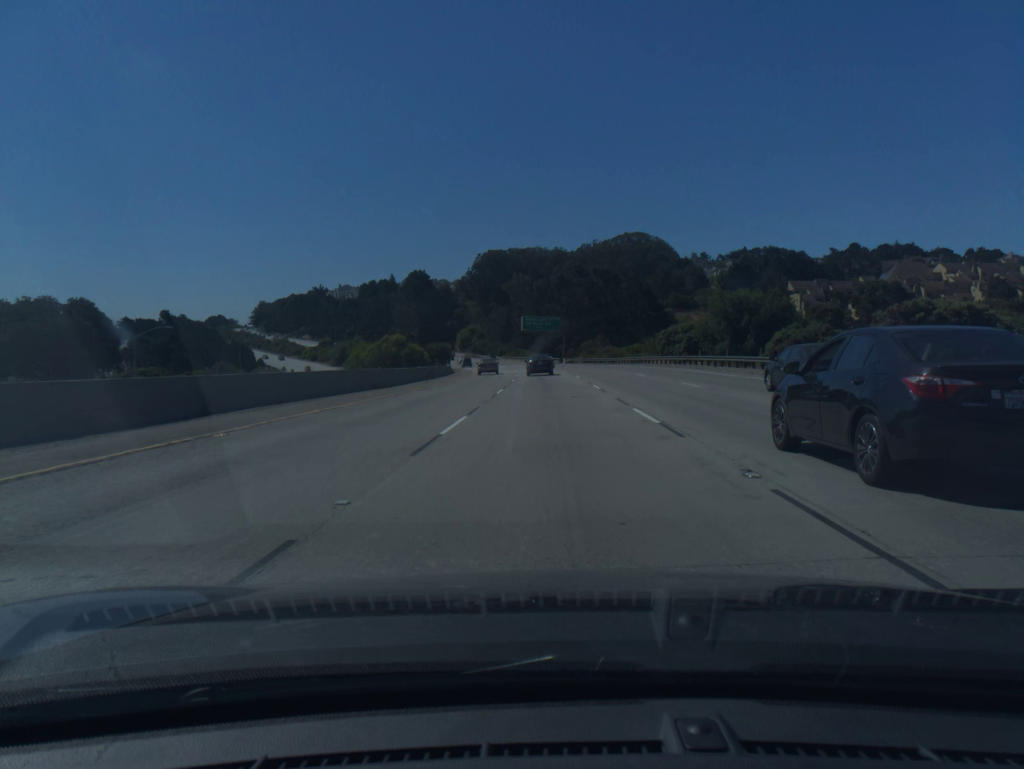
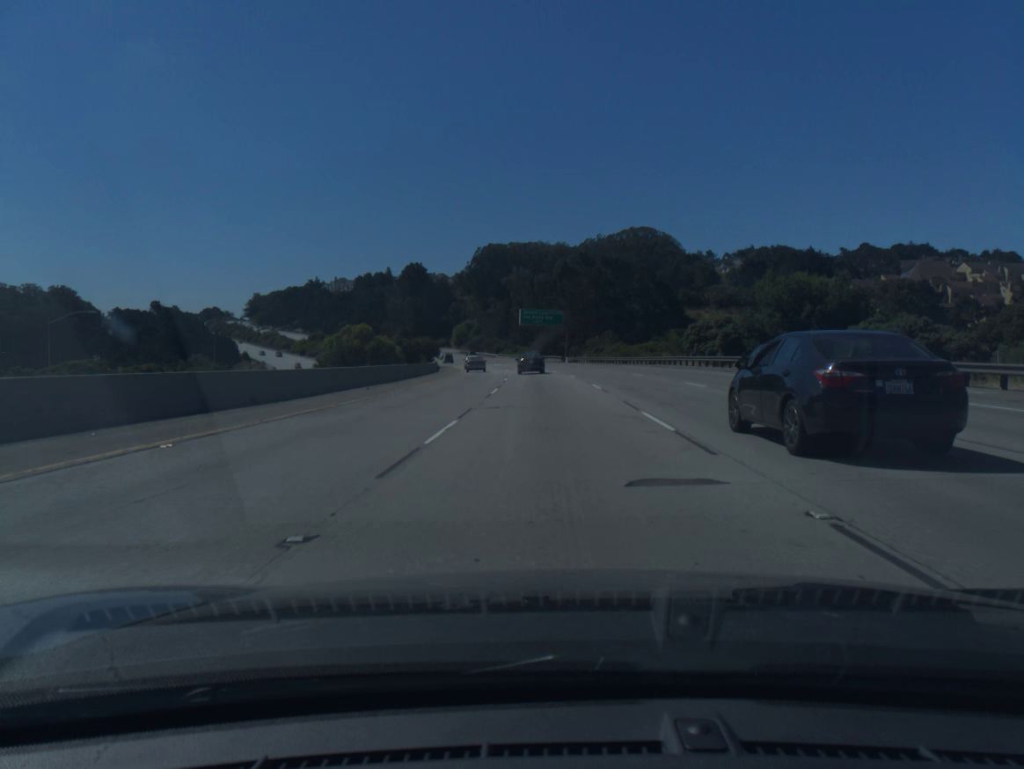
(0.0, +16.2) m; 0°
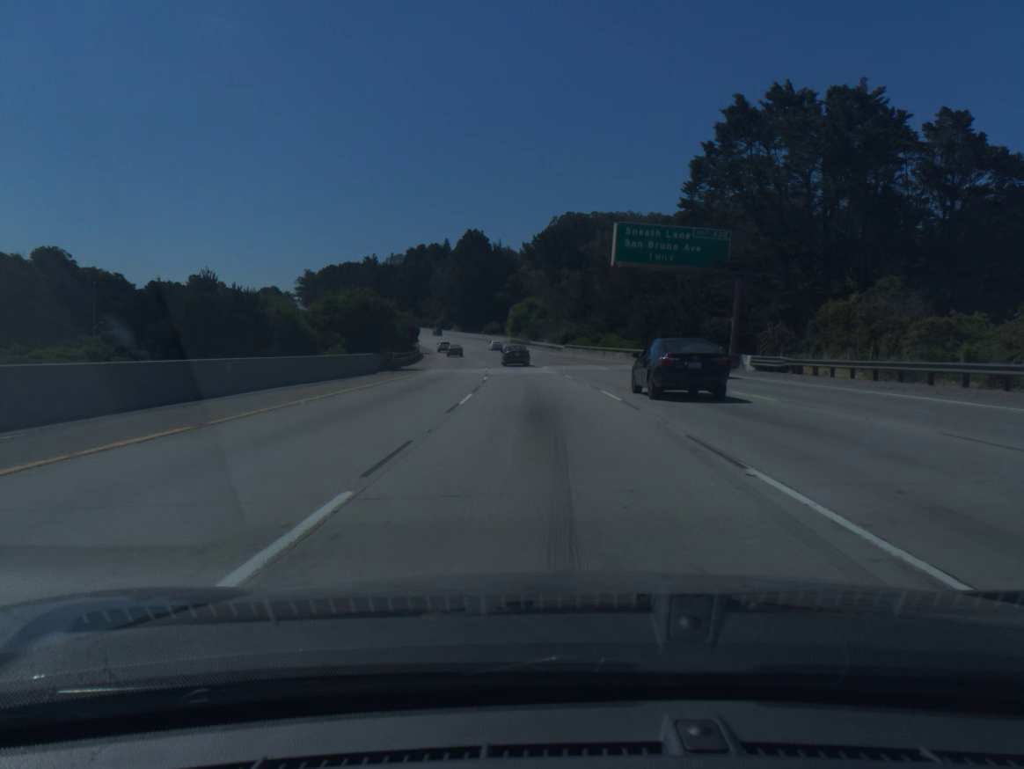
(-2.9, +80.9) m; -5°
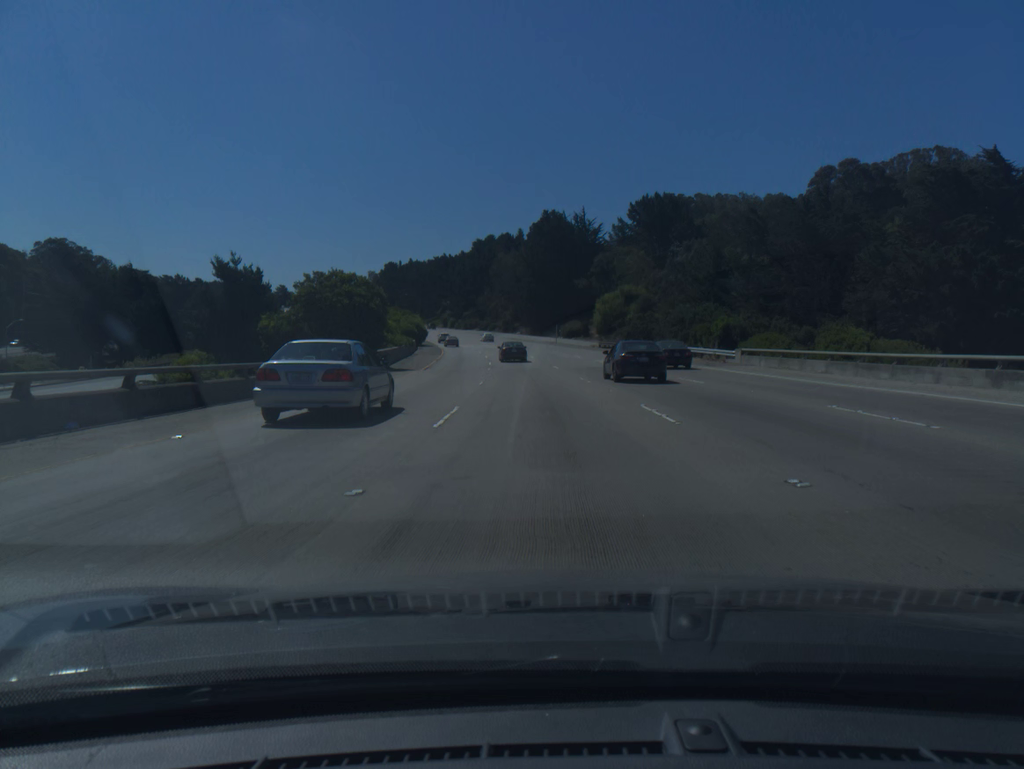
(-3.5, +64.6) m; -6°
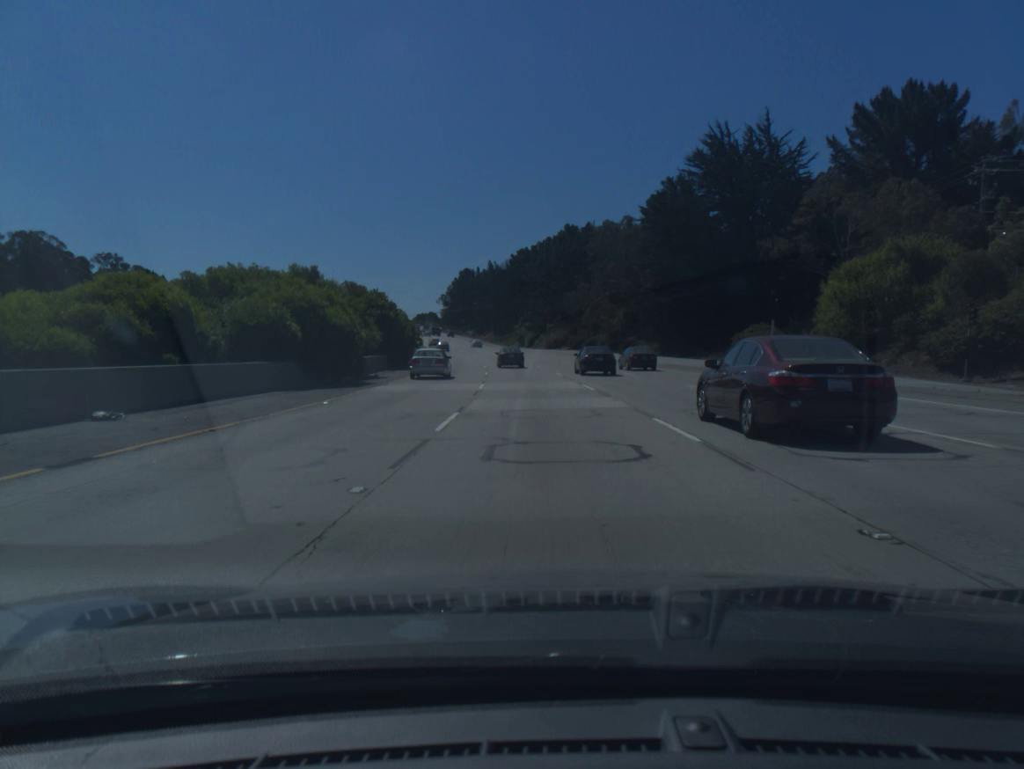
(-5.0, +80.6) m; -7°
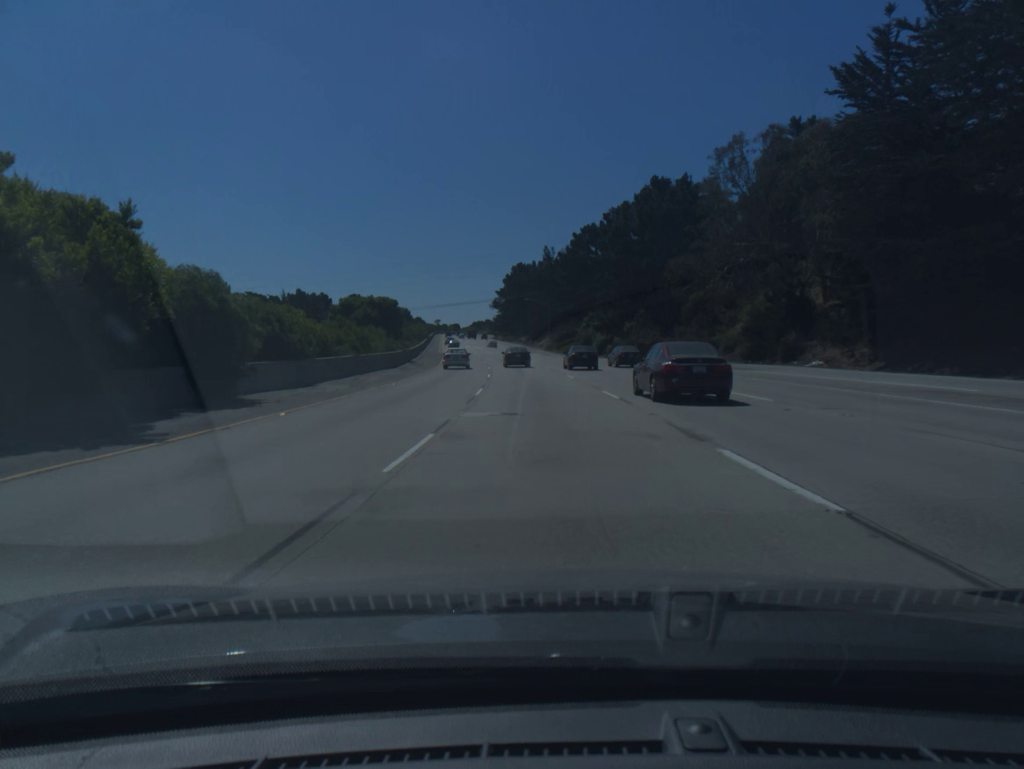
(-1.9, +48.0) m; -5°
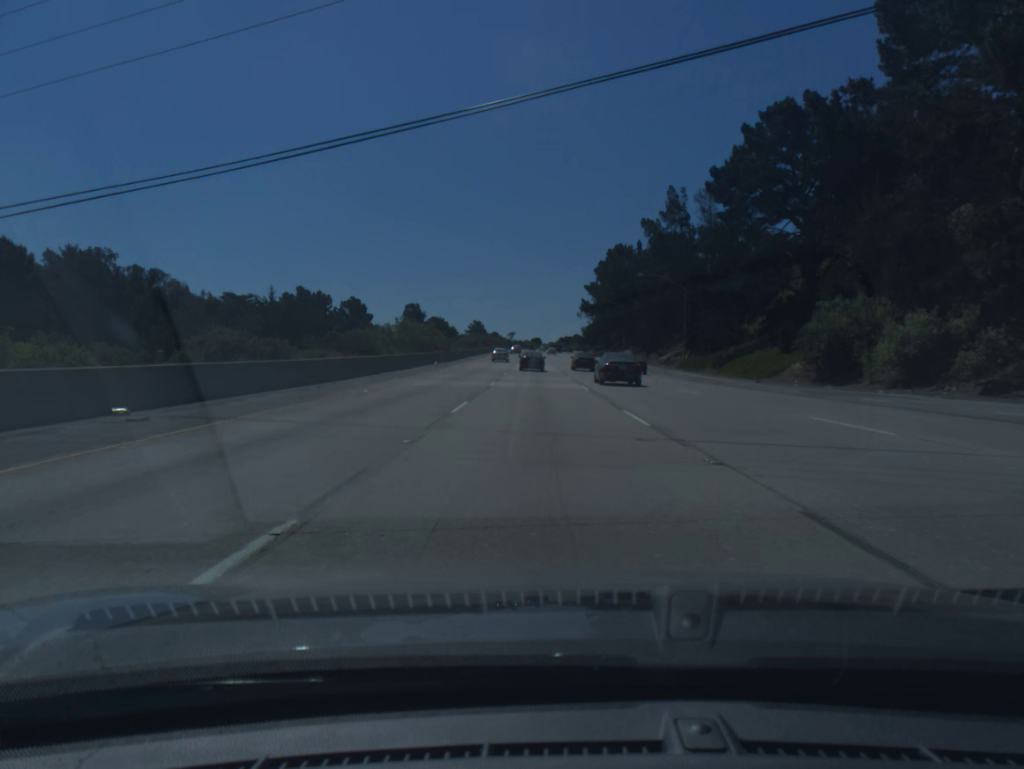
(-4.6, +79.1) m; -7°
